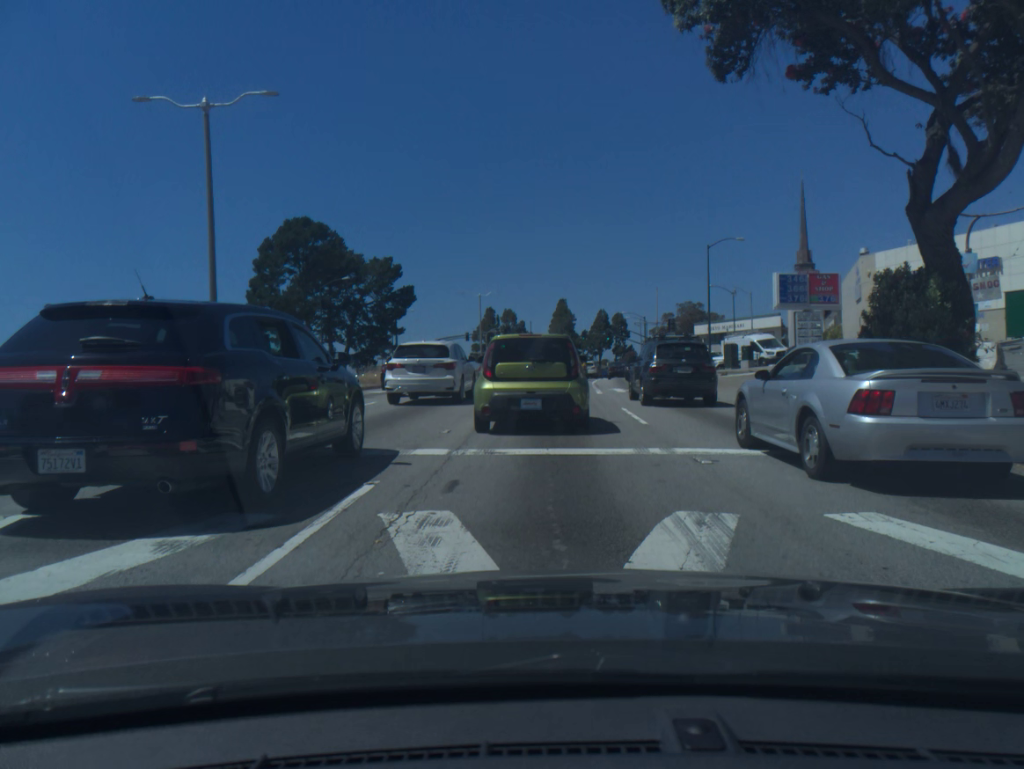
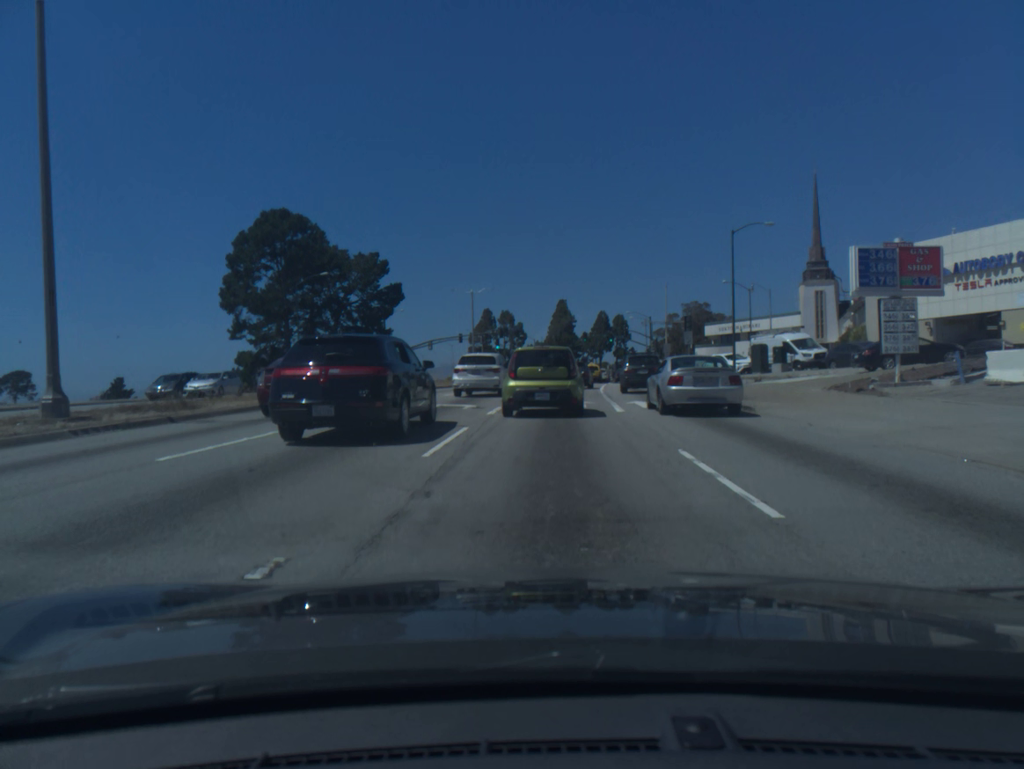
(0.0, +7.9) m; 0°
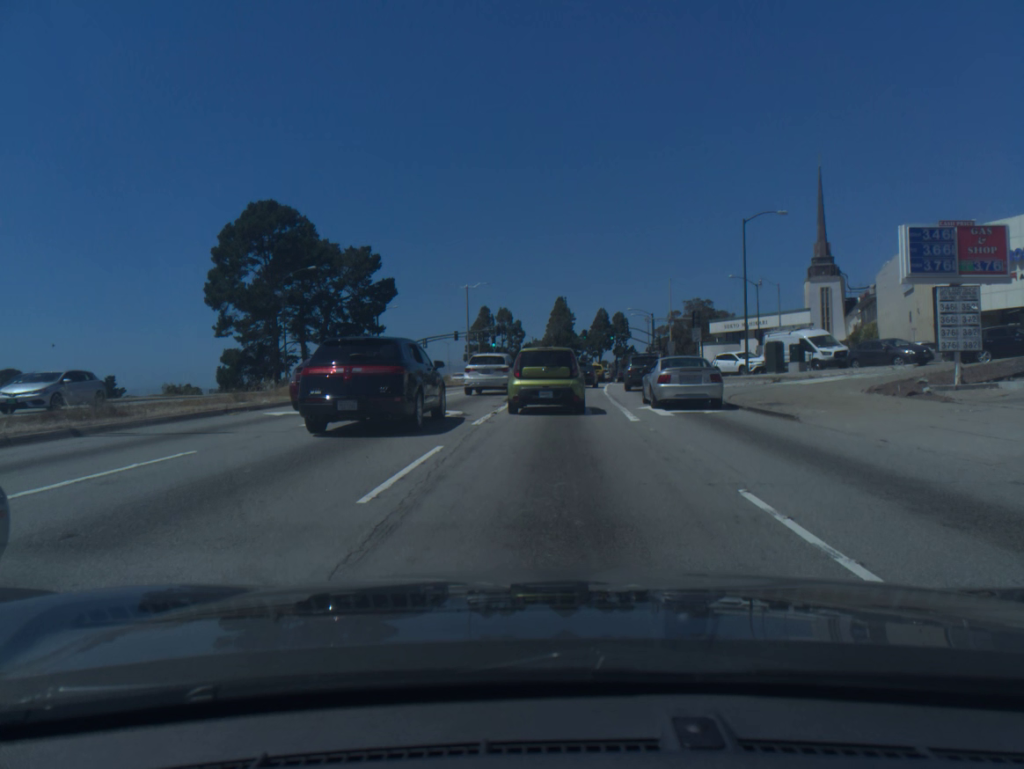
(0.0, +3.3) m; 0°
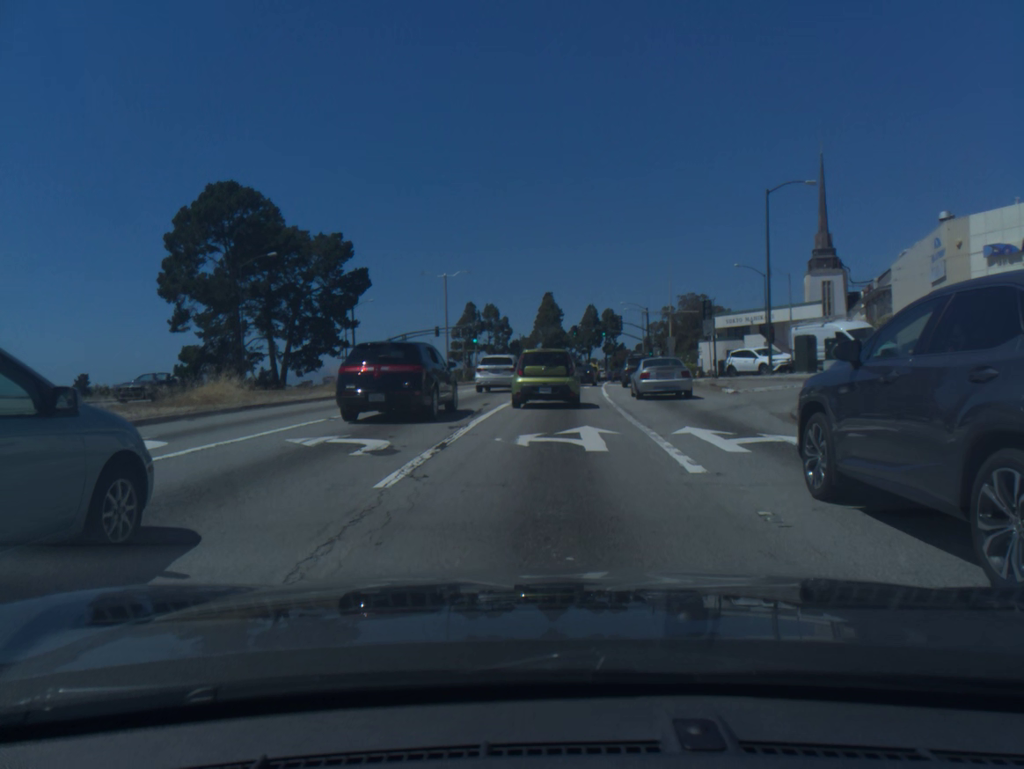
(0.0, +7.6) m; 0°
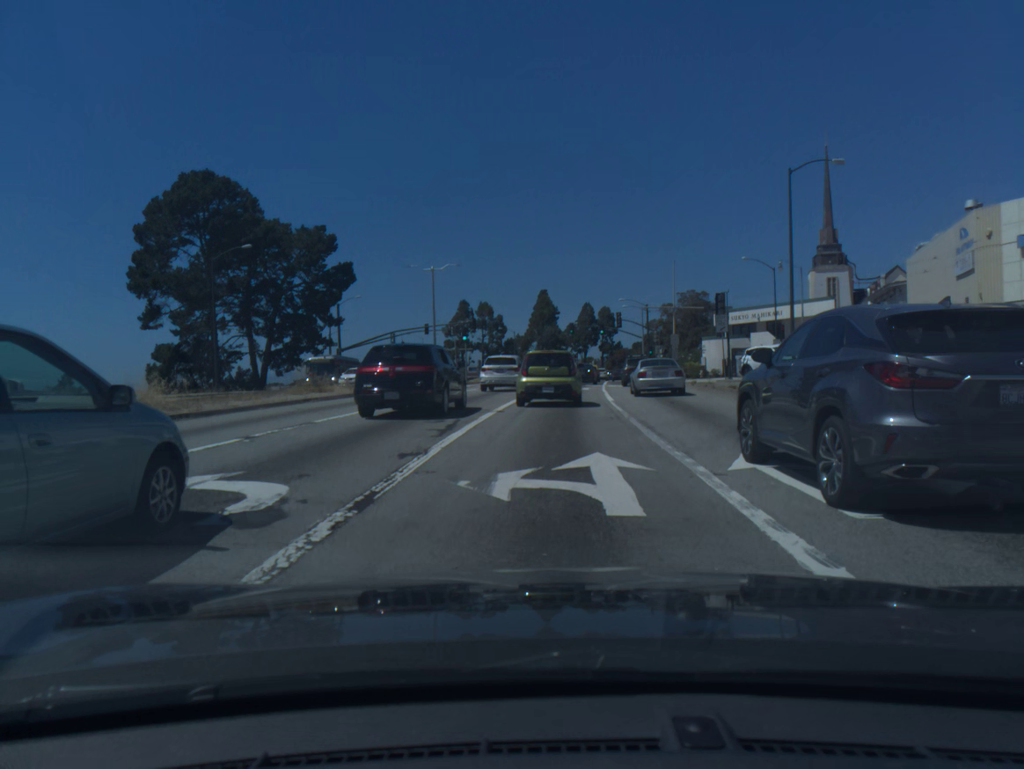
(0.0, +4.4) m; 0°
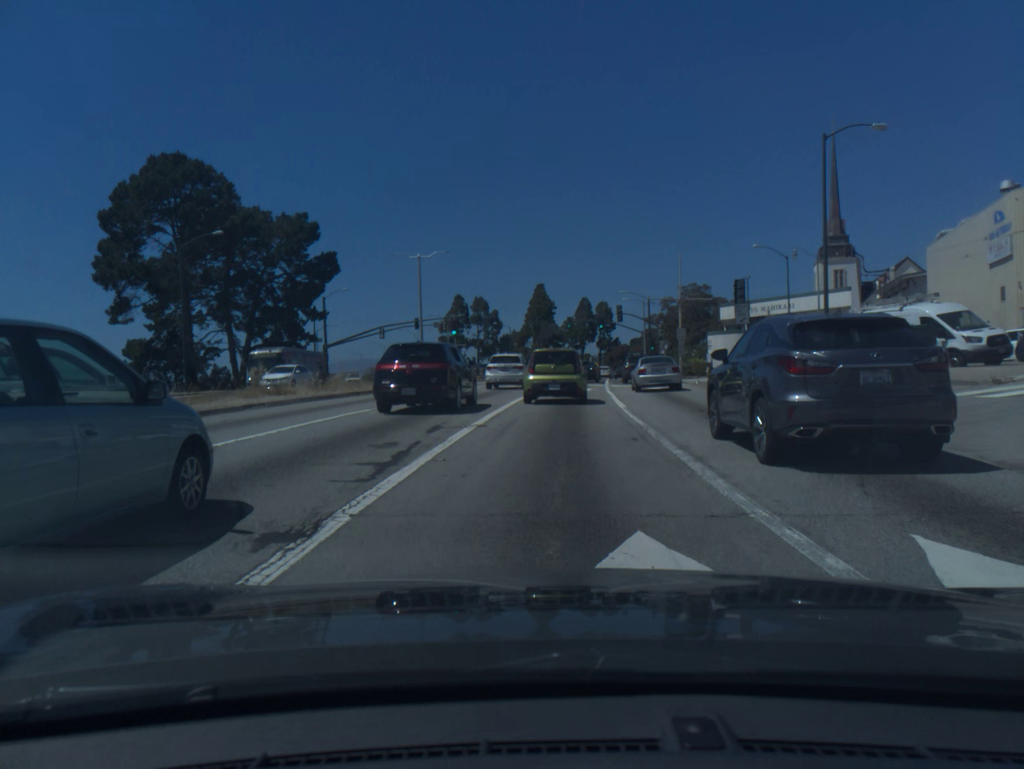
(0.0, +4.8) m; 0°
